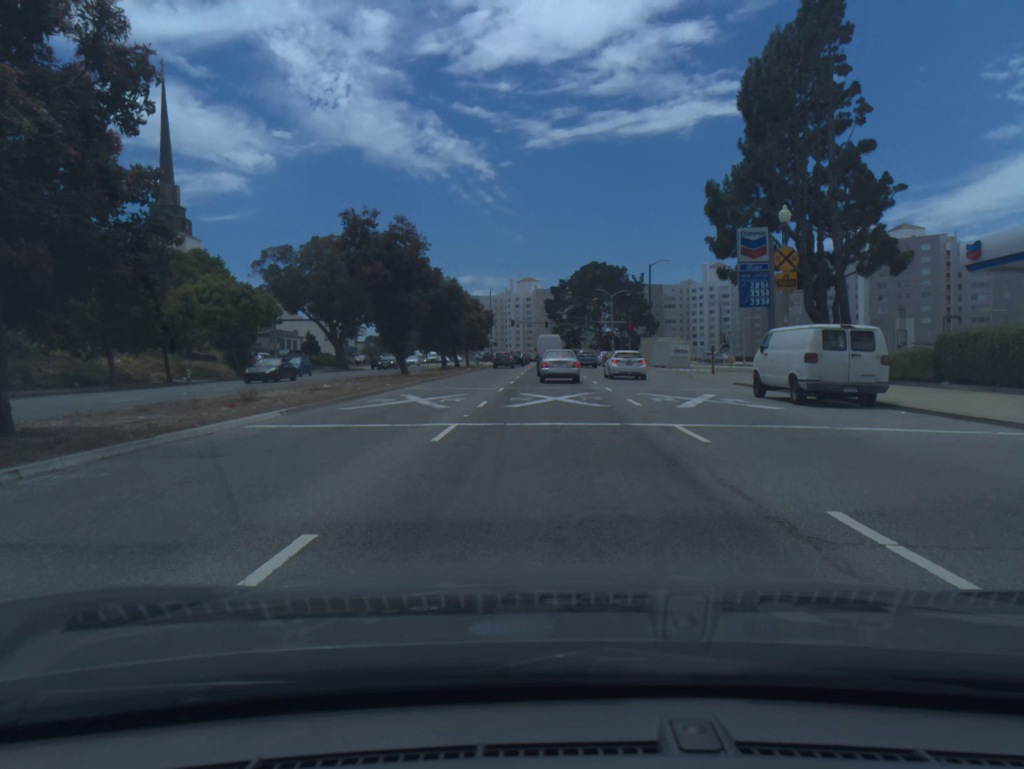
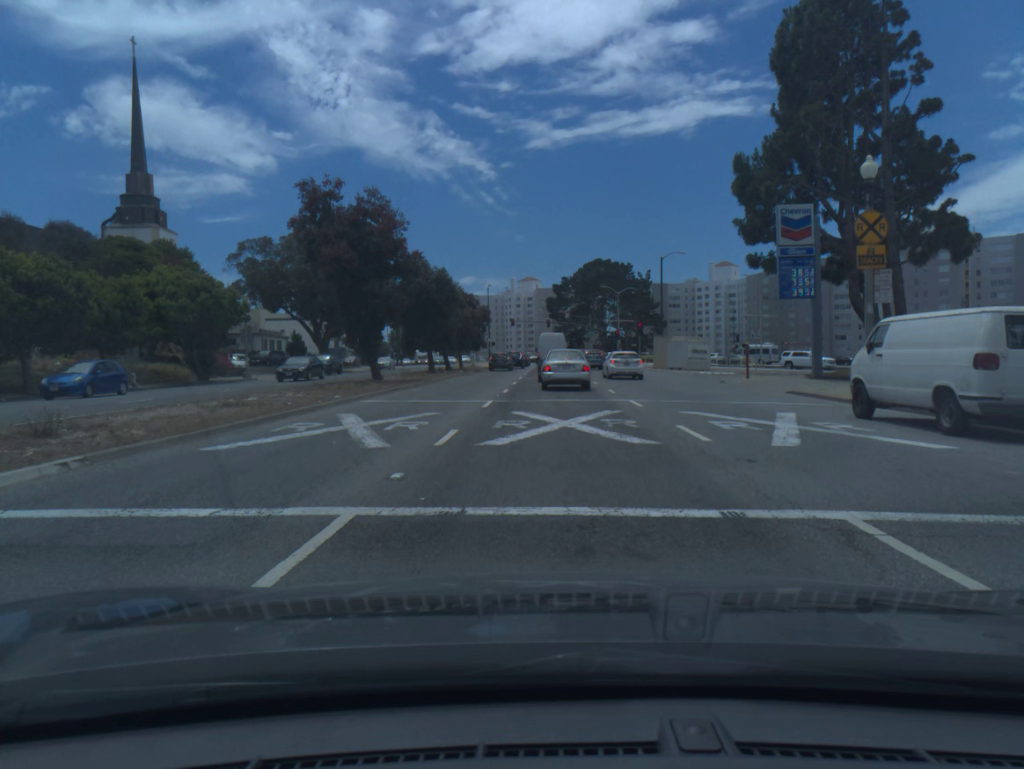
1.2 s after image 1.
(0.0, +7.3) m; 0°
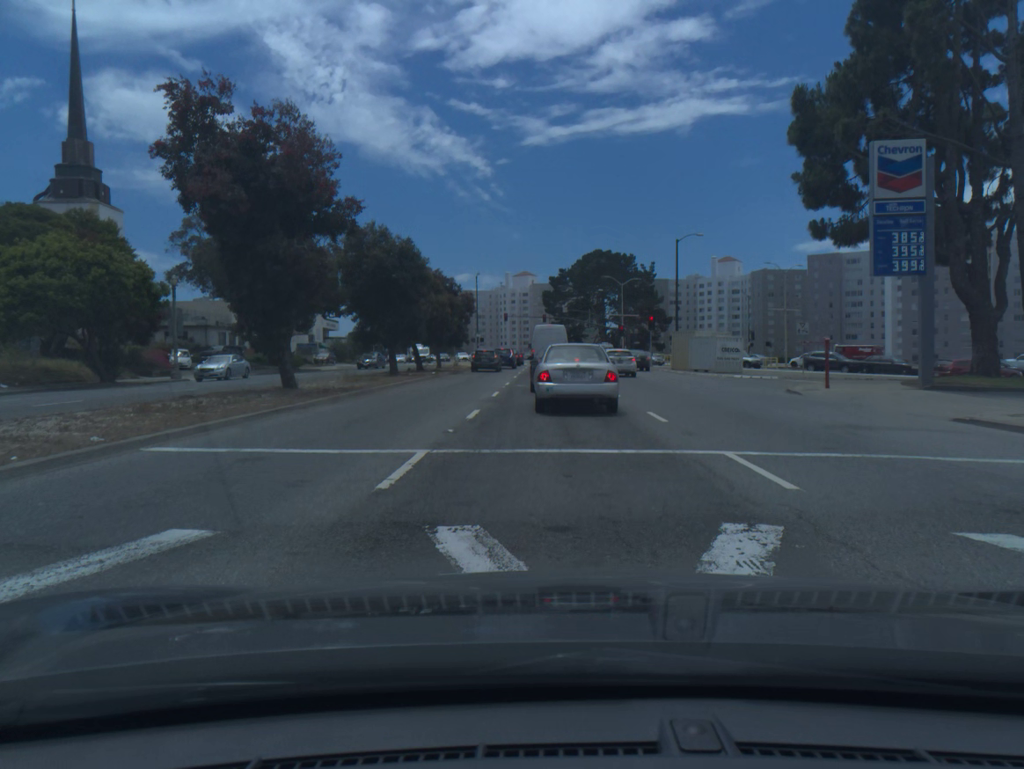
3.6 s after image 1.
(+0.1, +11.4) m; 0°
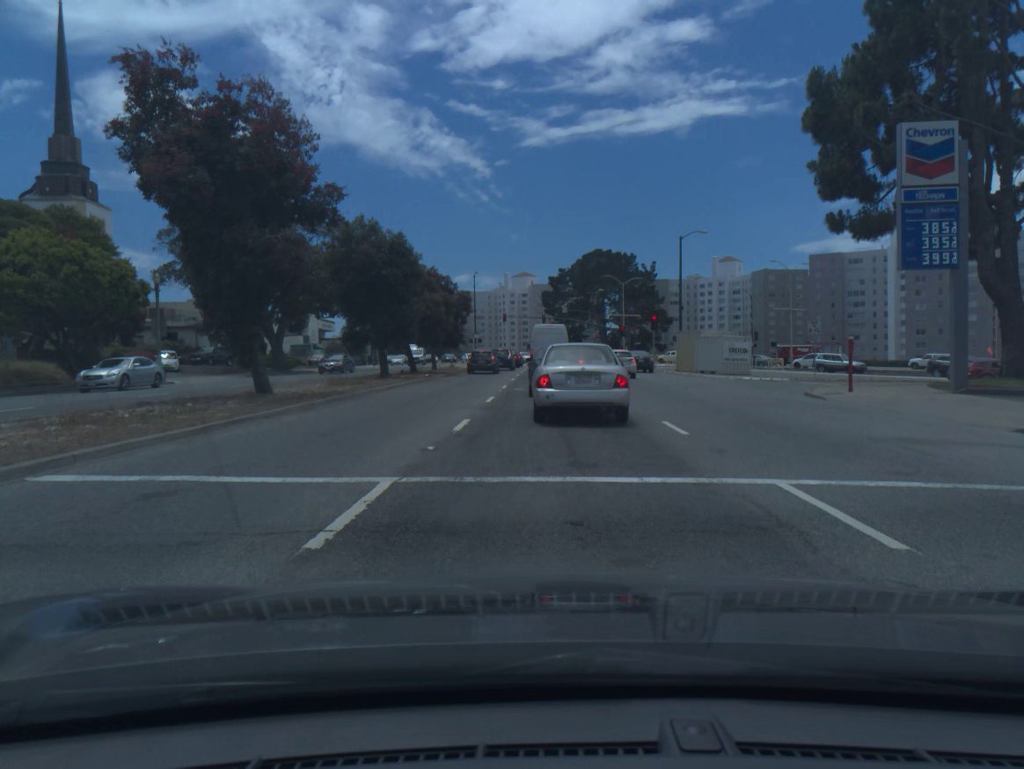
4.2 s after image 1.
(0.0, +2.2) m; 0°
